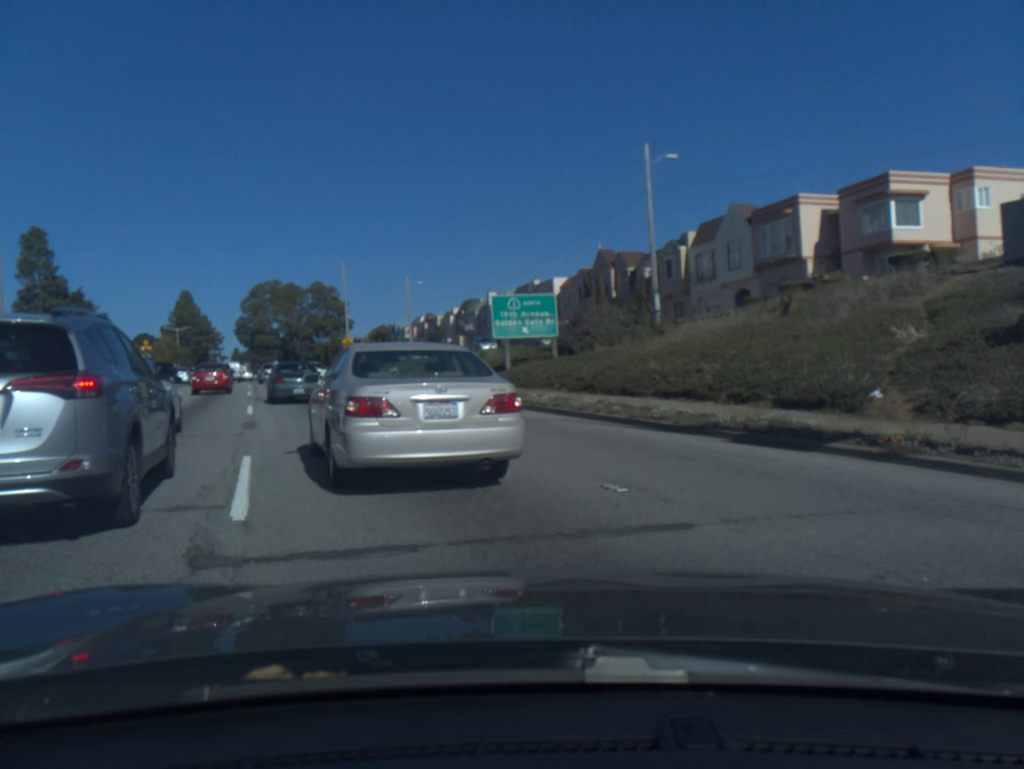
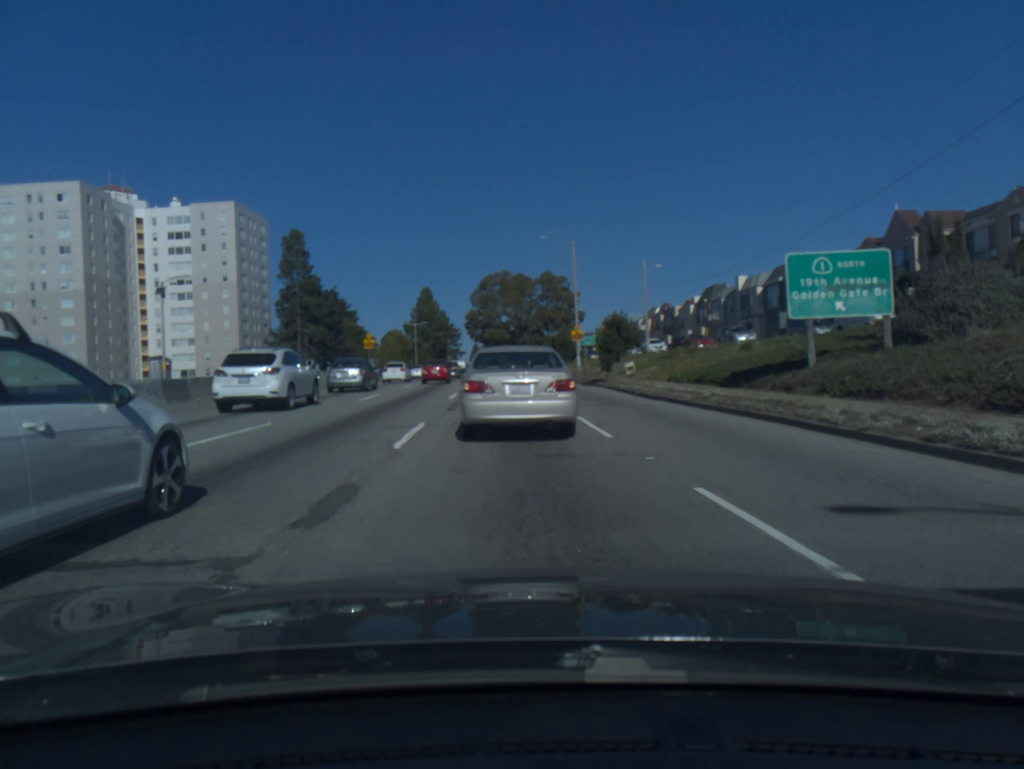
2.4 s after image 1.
(-1.1, +9.8) m; -12°
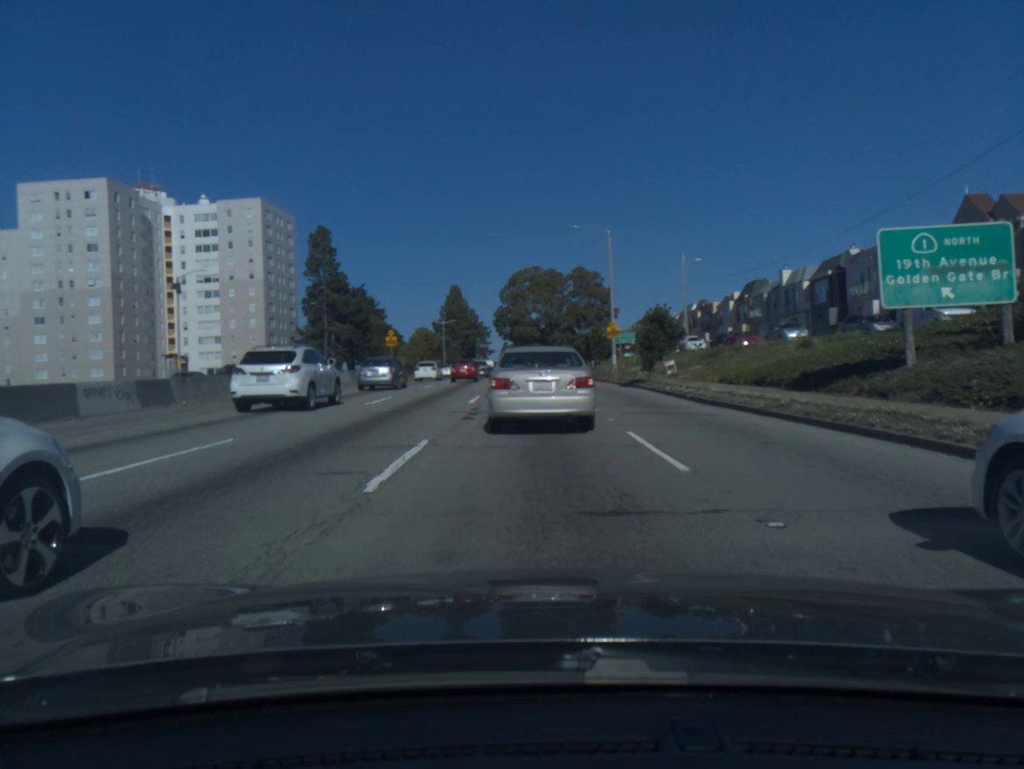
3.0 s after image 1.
(-0.1, +3.6) m; -2°
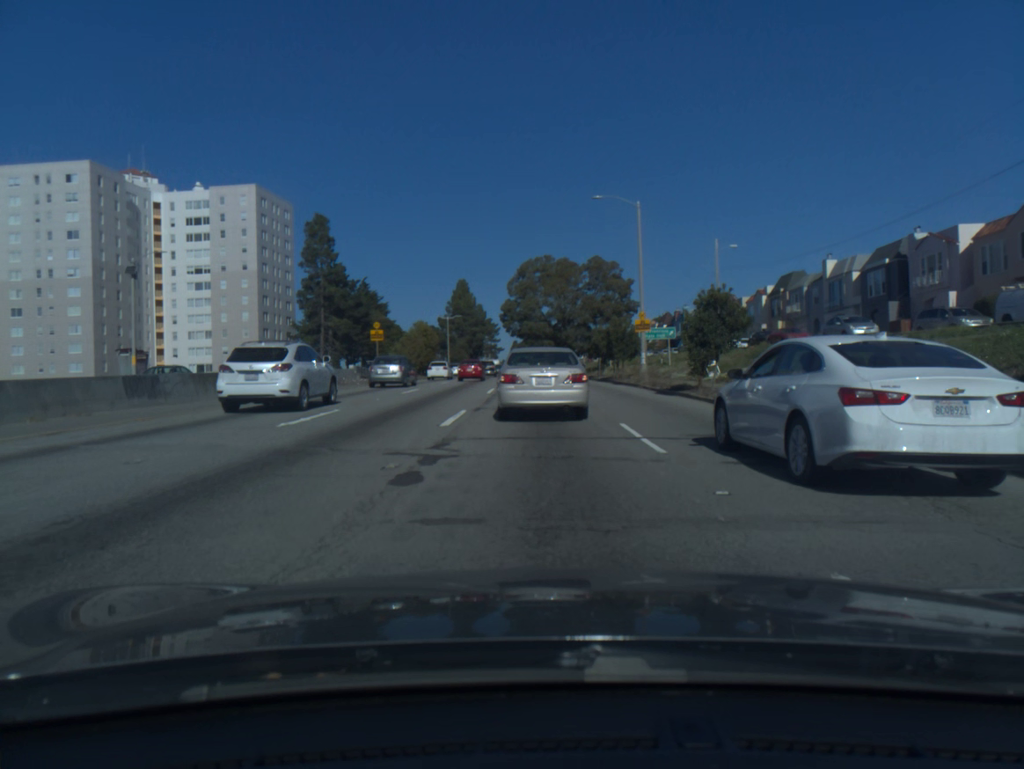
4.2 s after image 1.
(0.0, +8.4) m; 0°
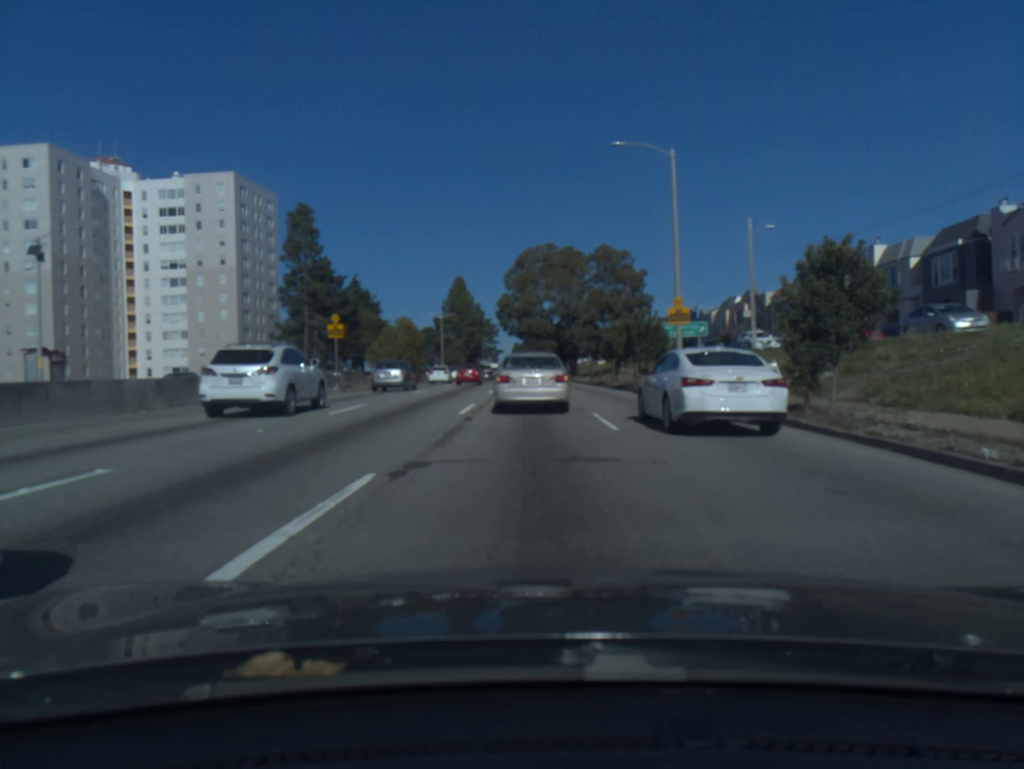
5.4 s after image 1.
(0.0, +10.1) m; 0°
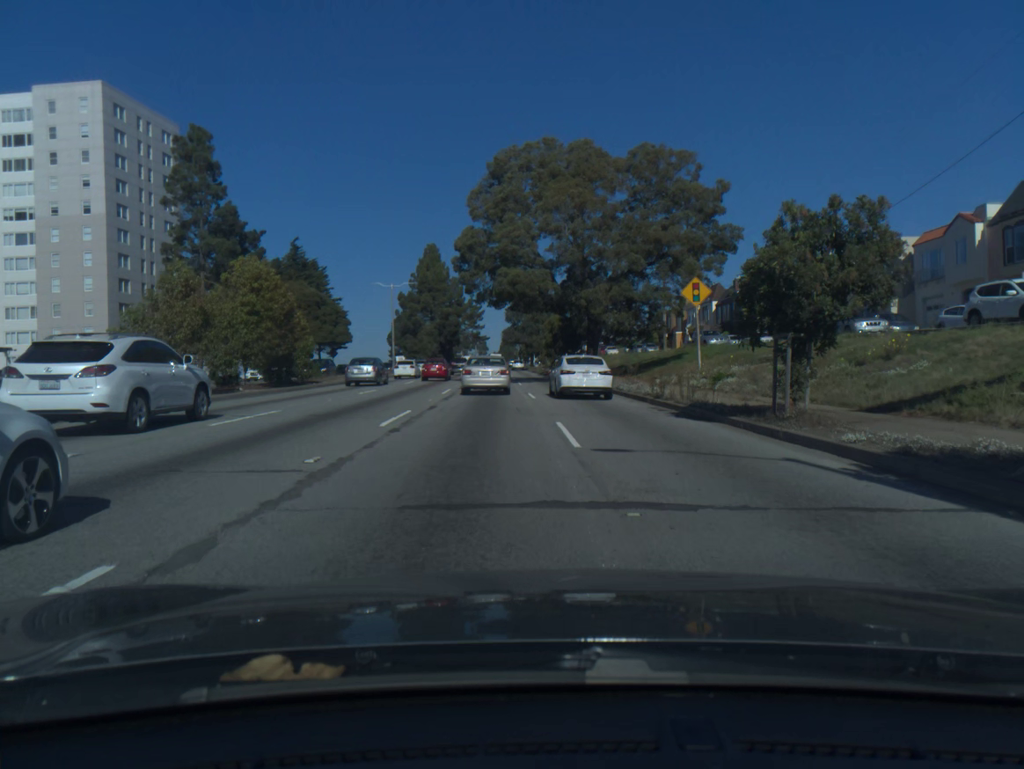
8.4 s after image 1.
(0.0, +32.9) m; 0°
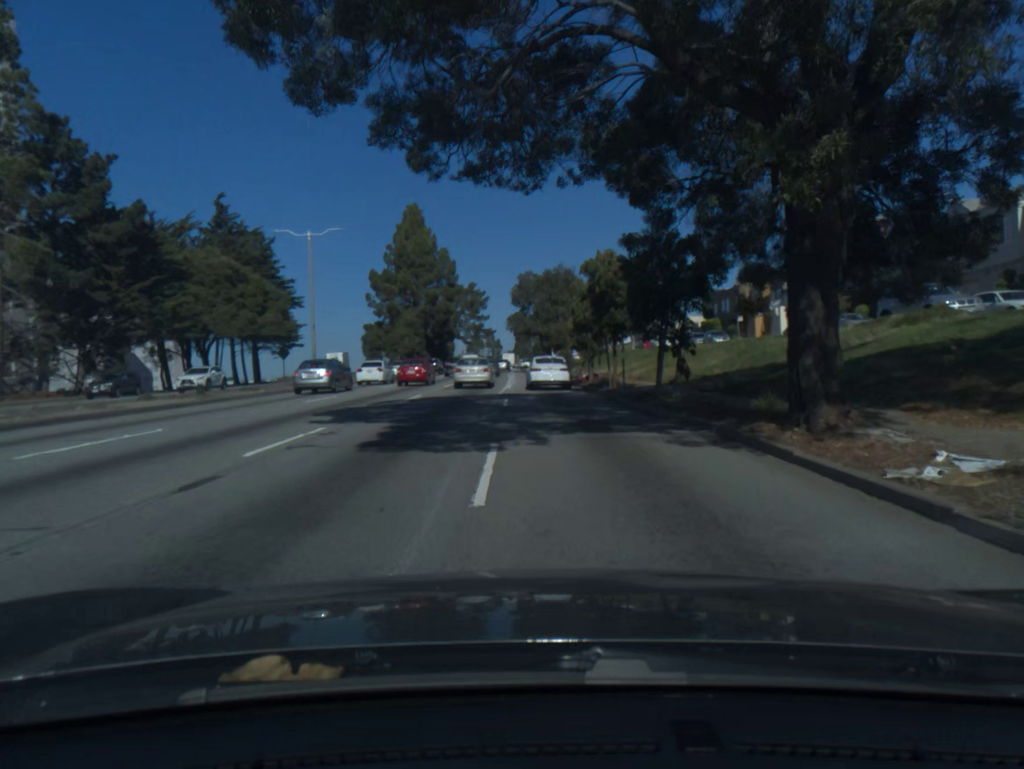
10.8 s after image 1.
(-0.3, +33.9) m; -1°
